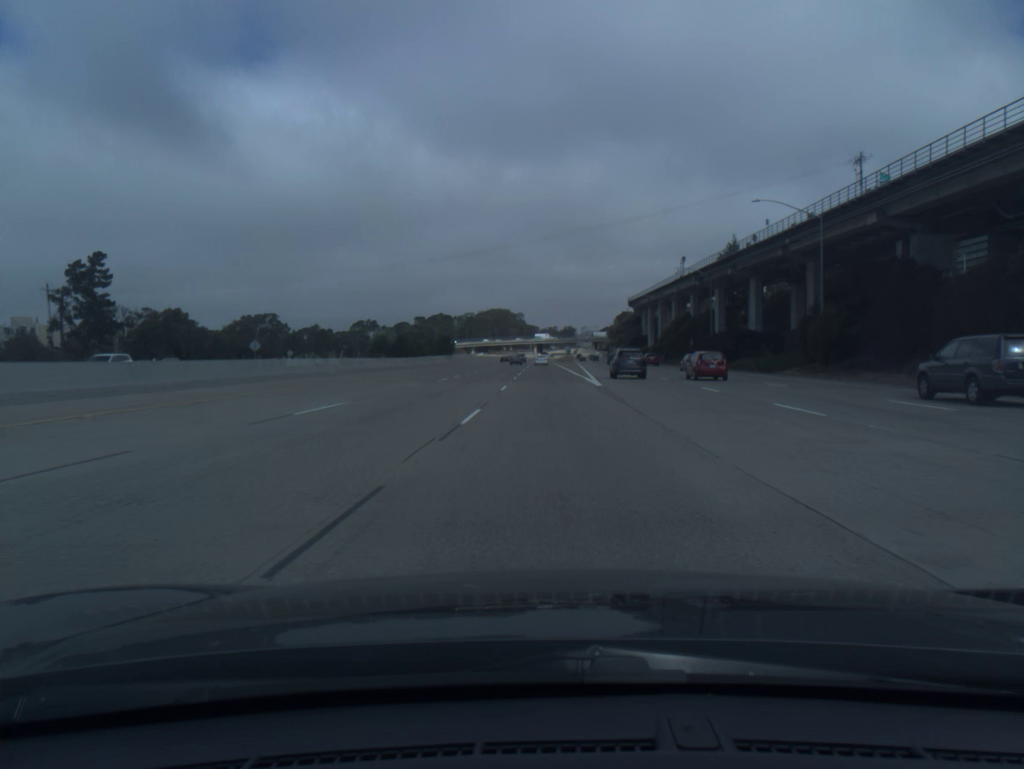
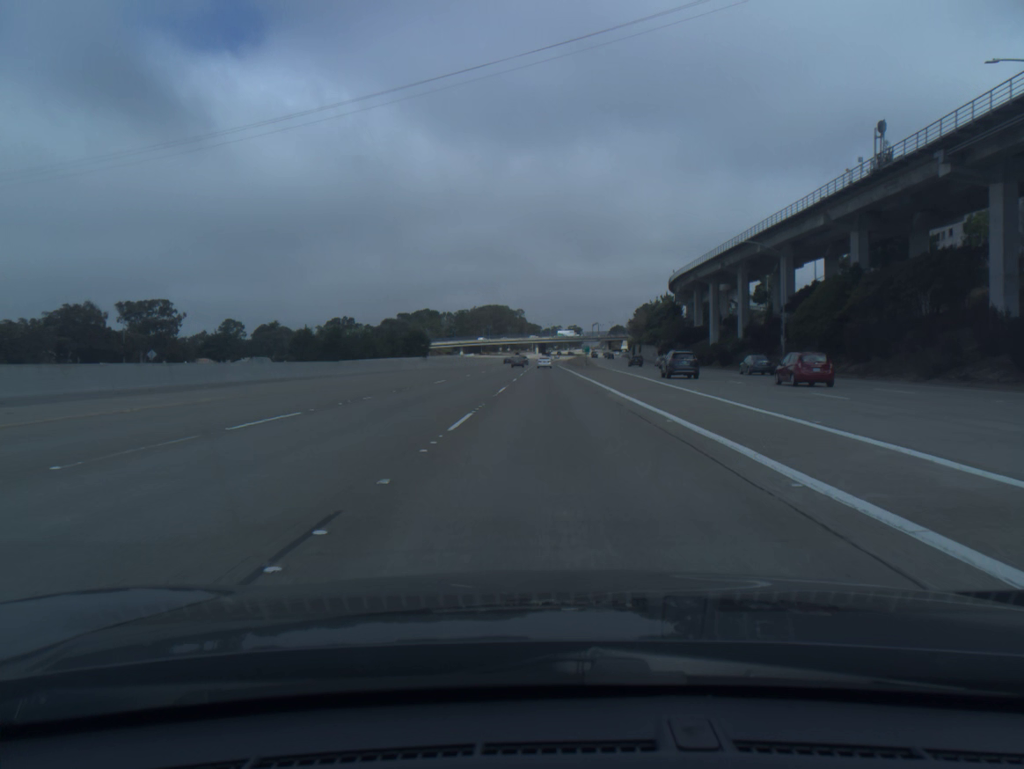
(0.0, +76.2) m; 0°
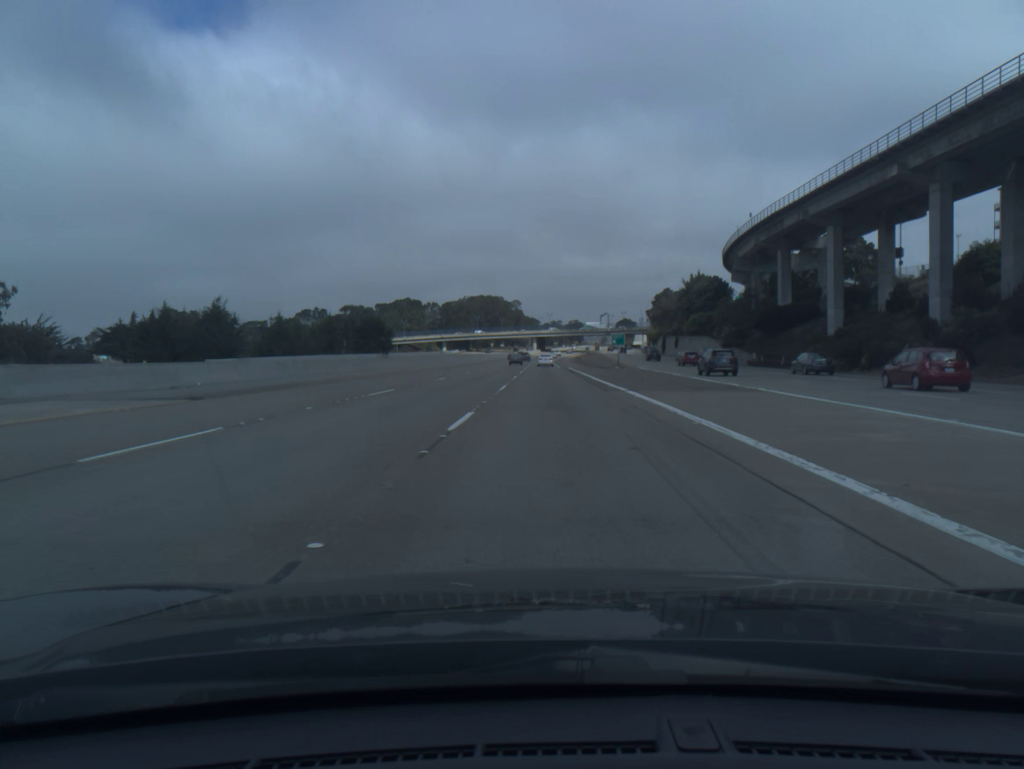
(0.0, +58.4) m; 0°
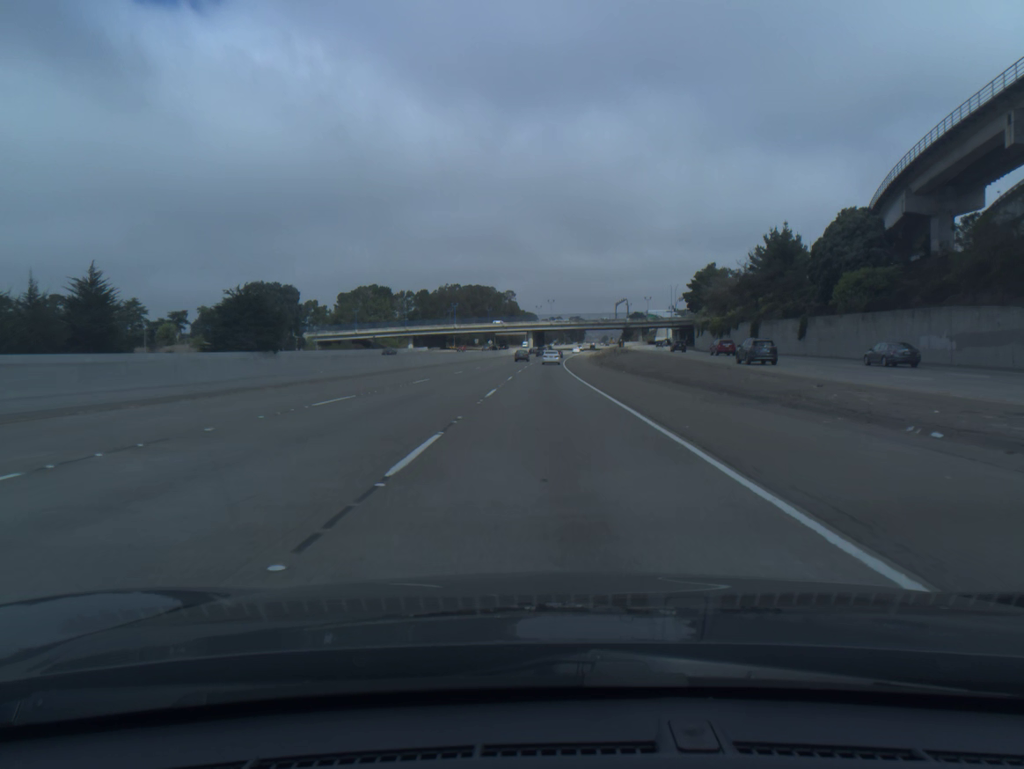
(+0.1, +77.6) m; 0°
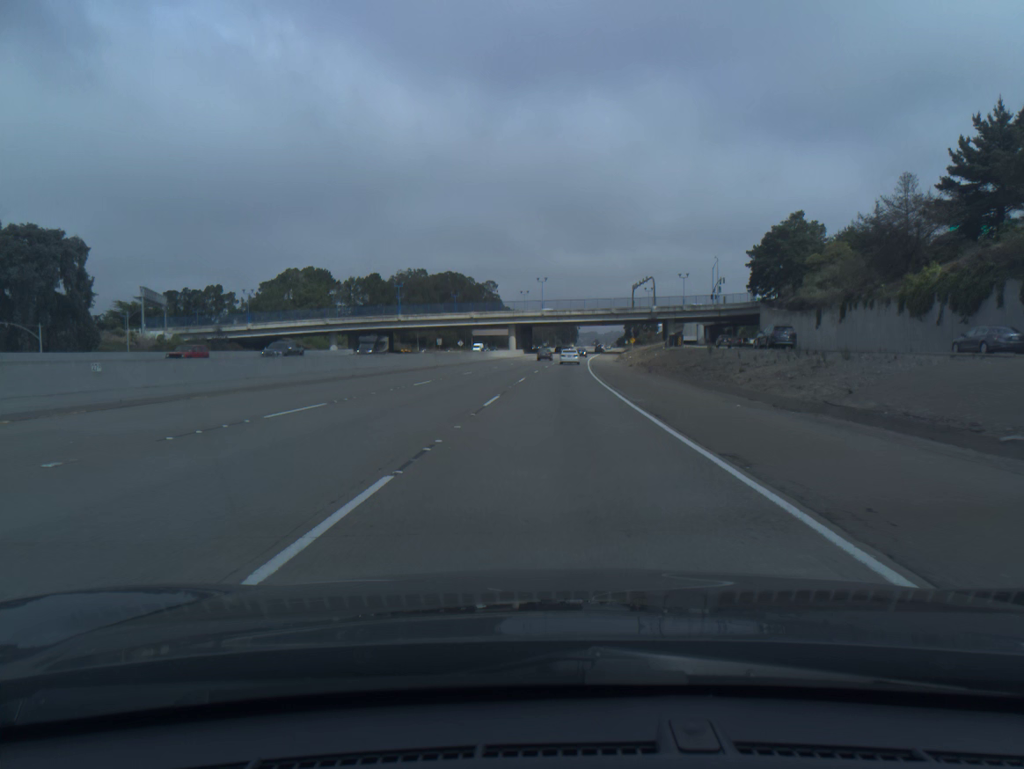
(+0.4, +76.6) m; +1°
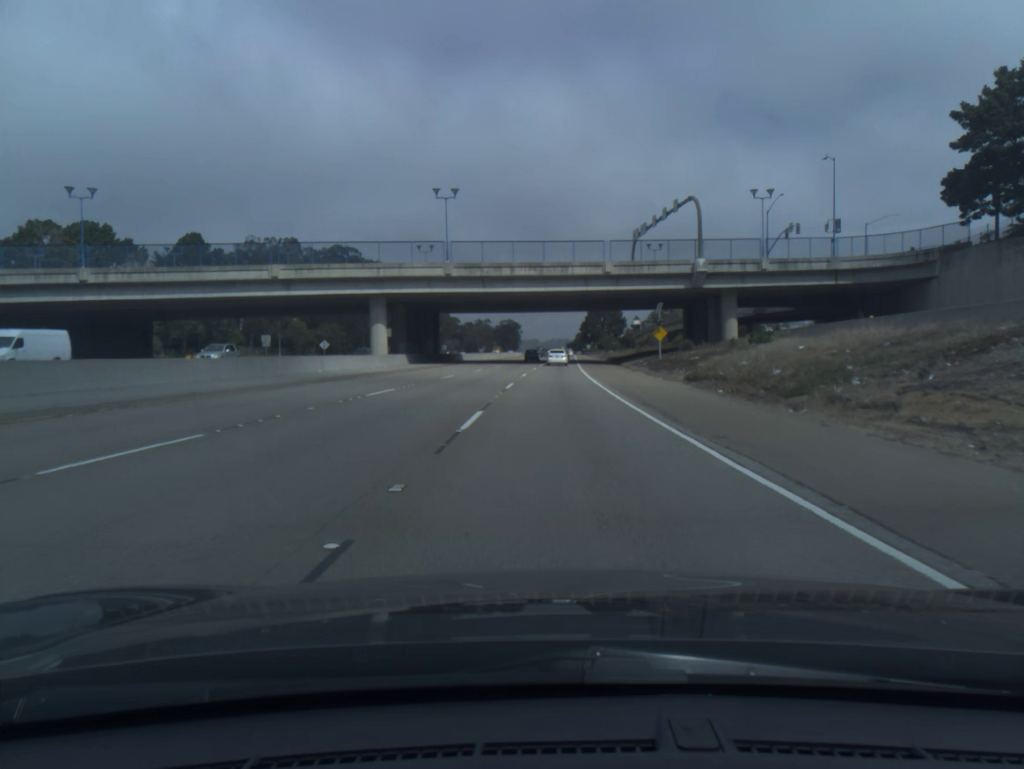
(+3.6, +92.5) m; +4°
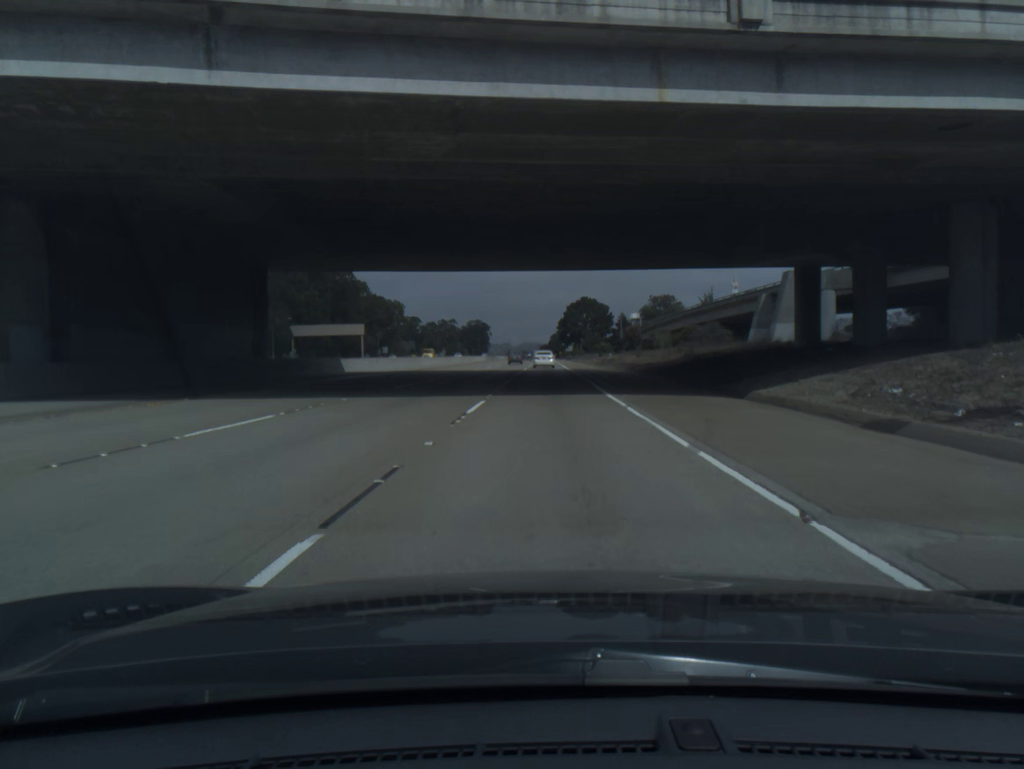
(+1.0, +54.8) m; +2°
